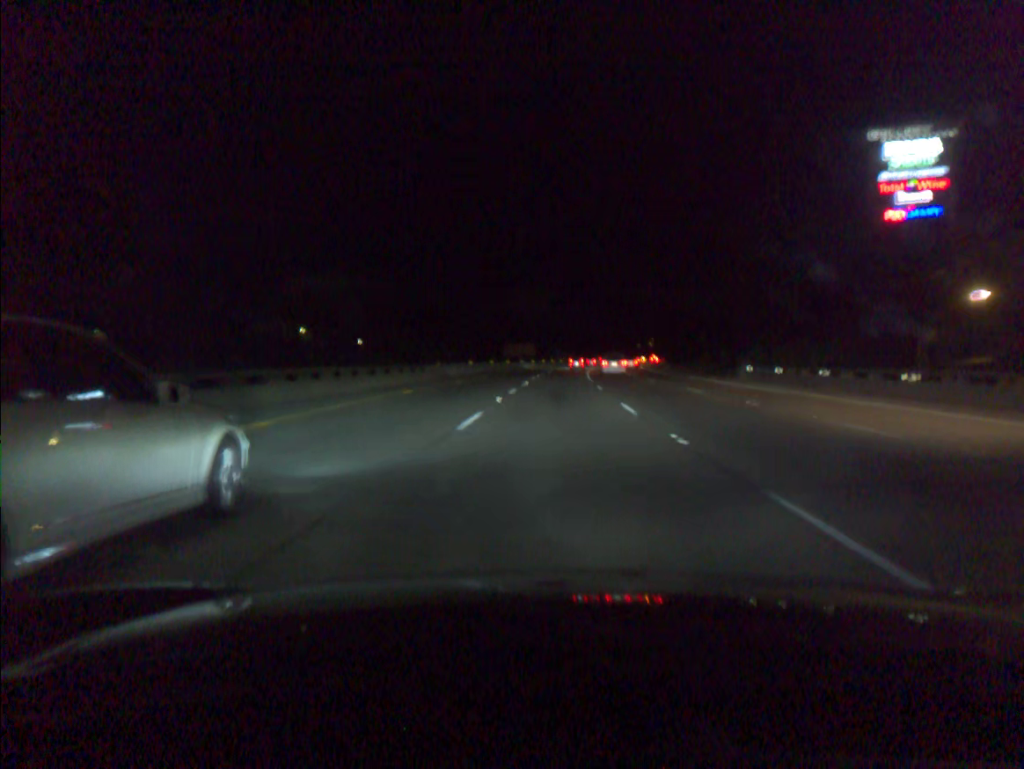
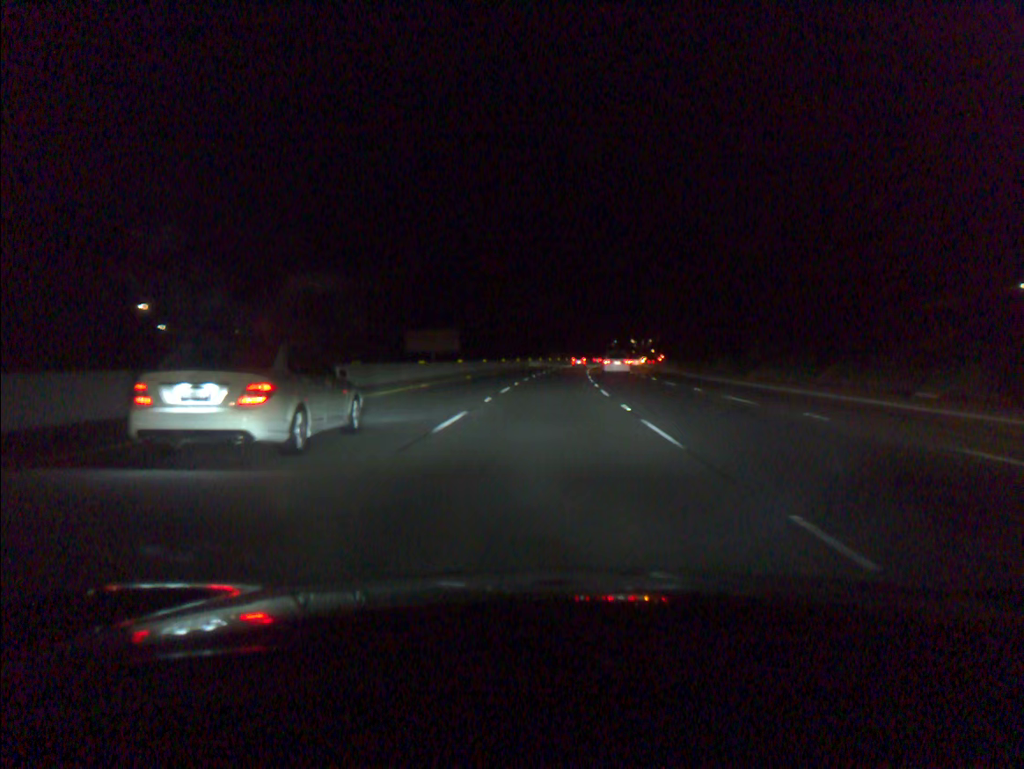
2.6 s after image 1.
(+2.8, +80.0) m; +4°
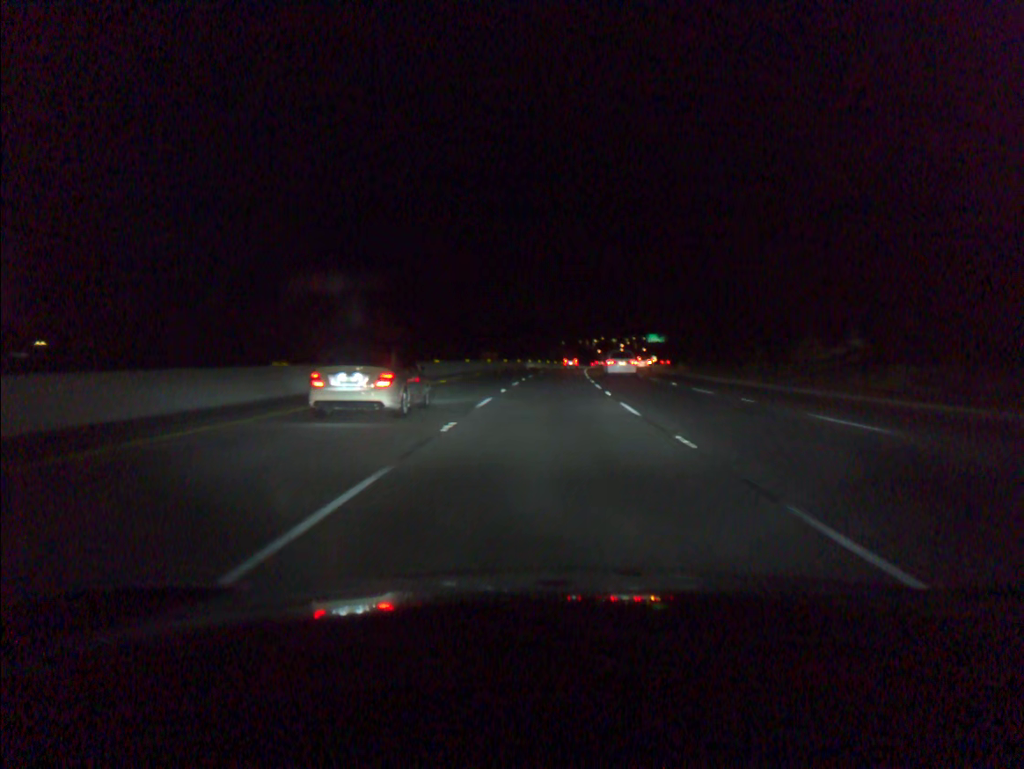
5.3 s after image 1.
(+3.0, +81.8) m; +4°
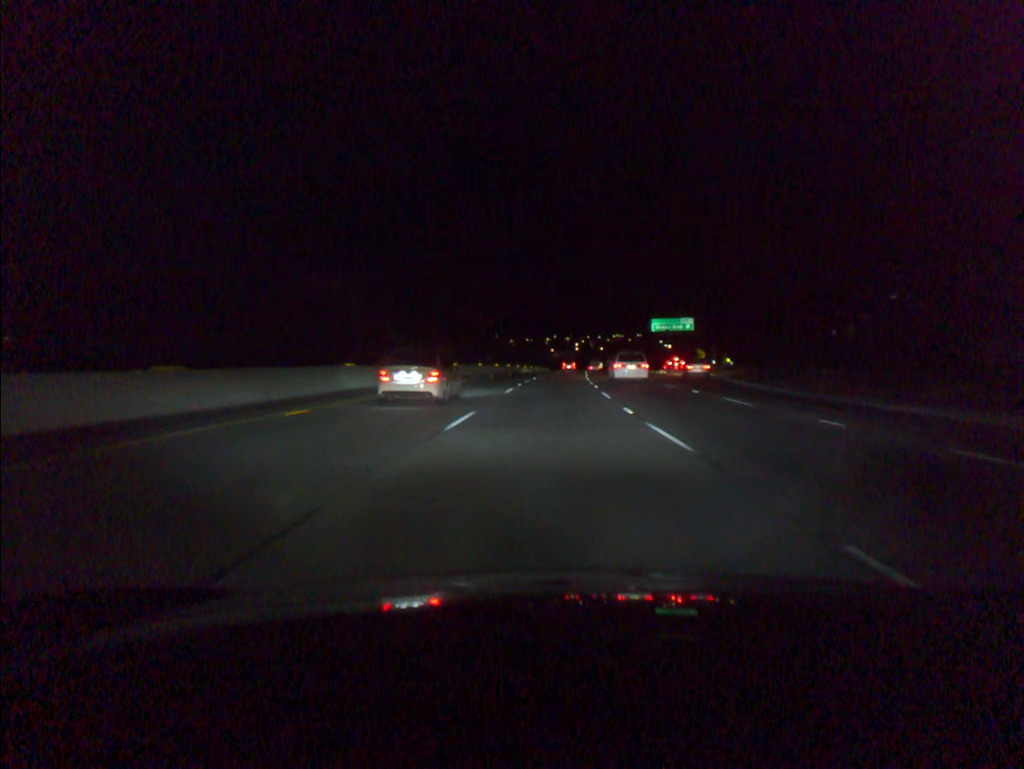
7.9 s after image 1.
(+2.6, +79.1) m; +4°
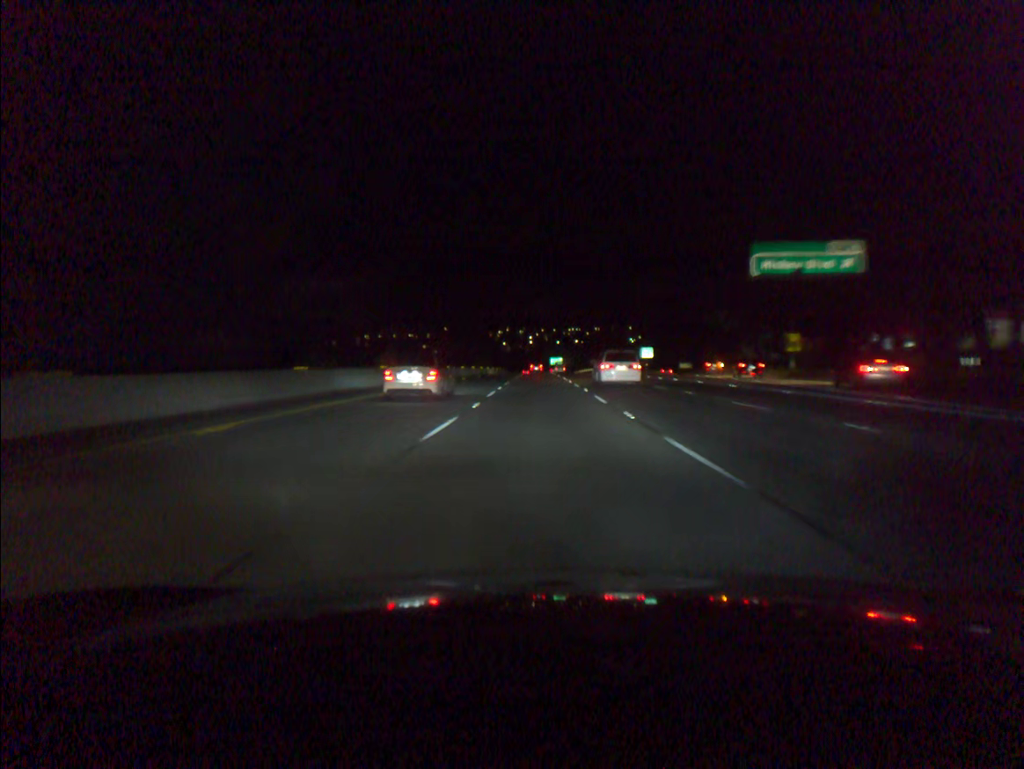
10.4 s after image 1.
(+2.4, +76.2) m; +3°
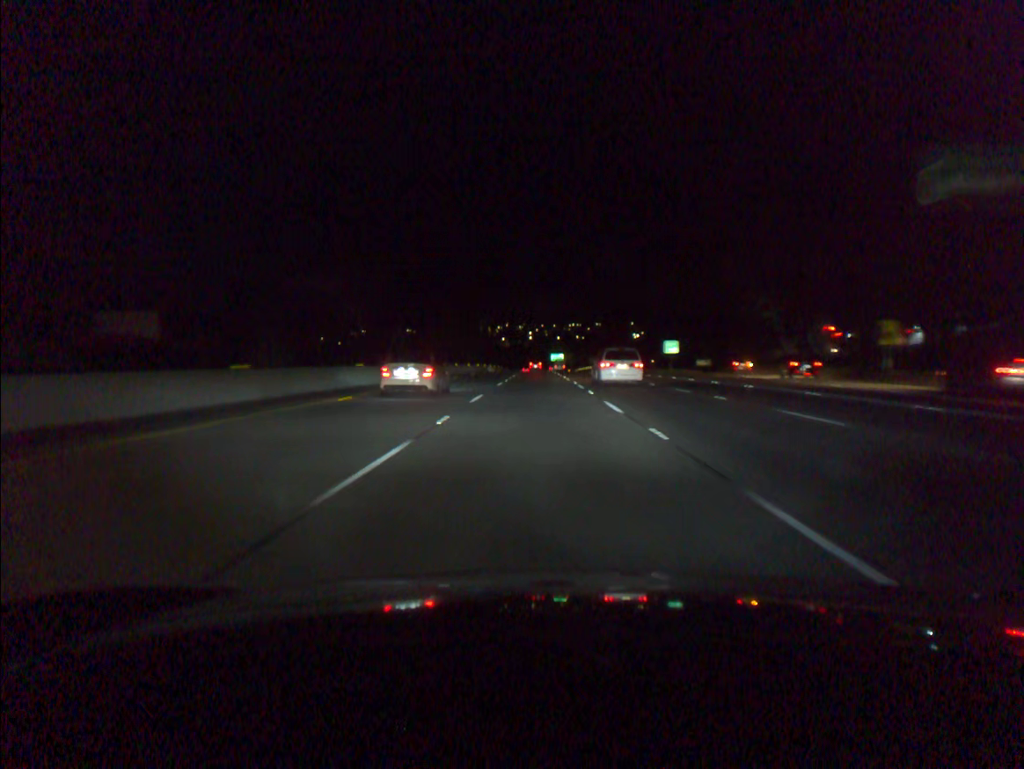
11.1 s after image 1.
(0.0, +19.9) m; 0°
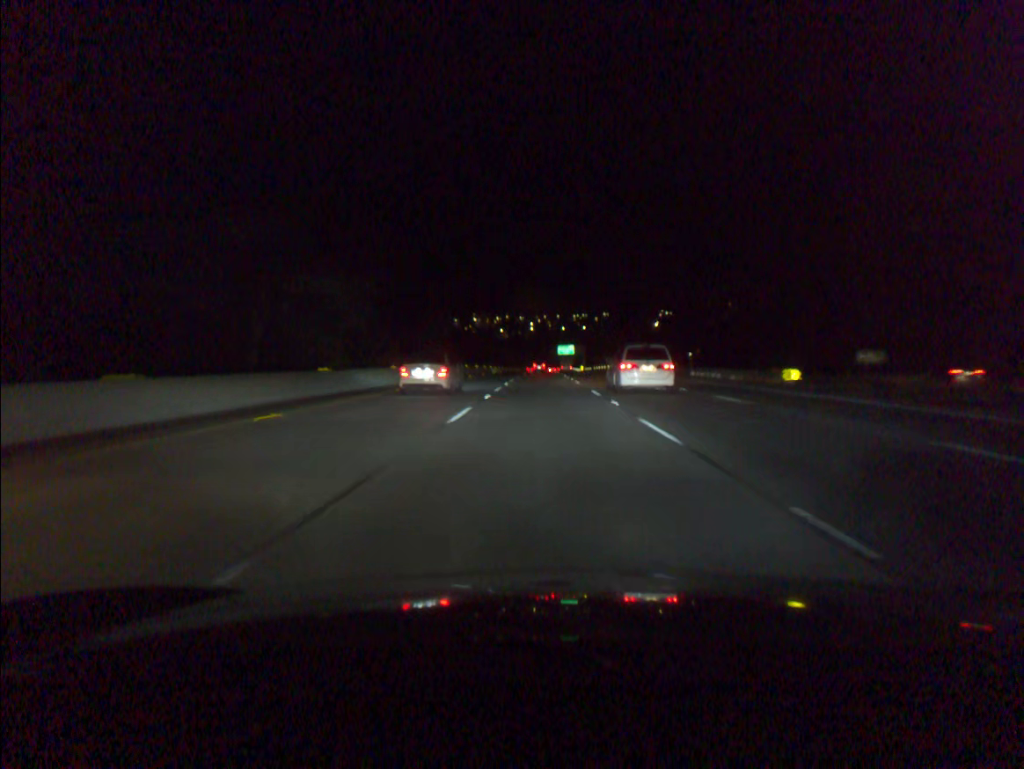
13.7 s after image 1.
(-0.5, +79.7) m; 0°
